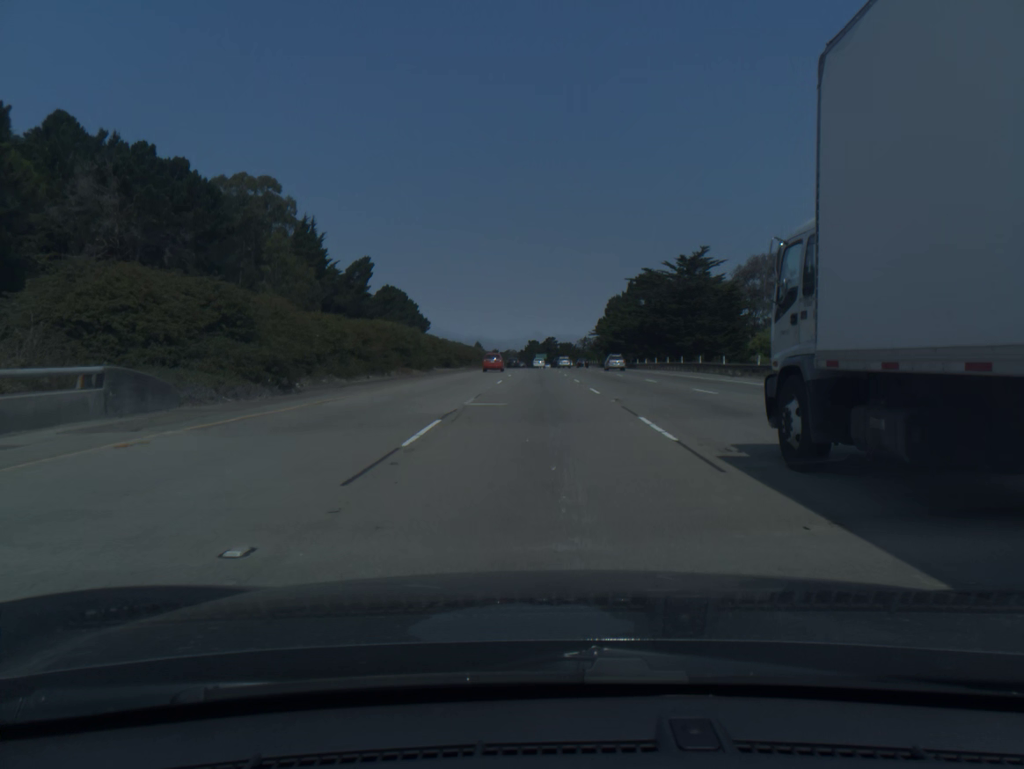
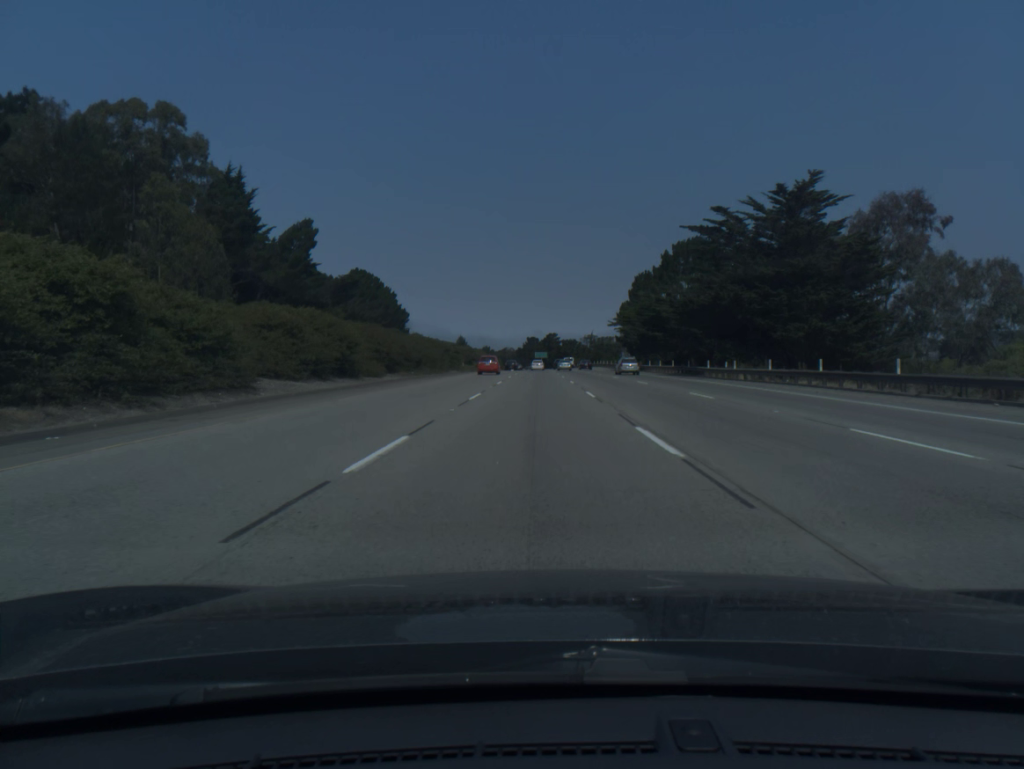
(0.0, +41.4) m; 0°
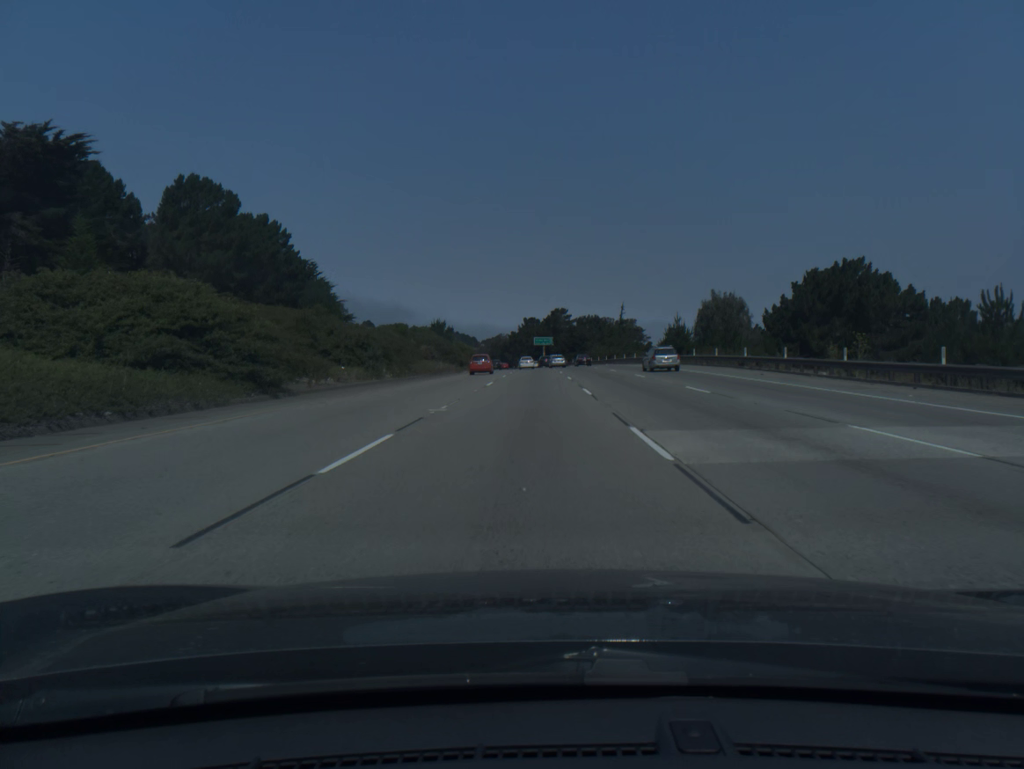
(-0.1, +102.5) m; 0°
